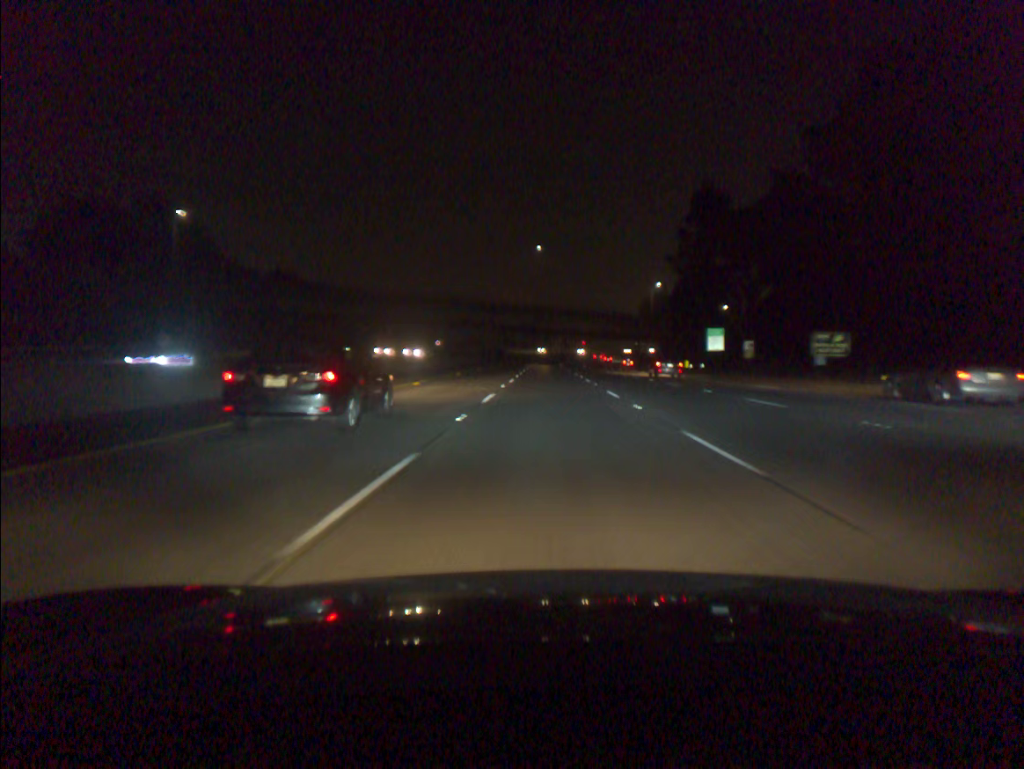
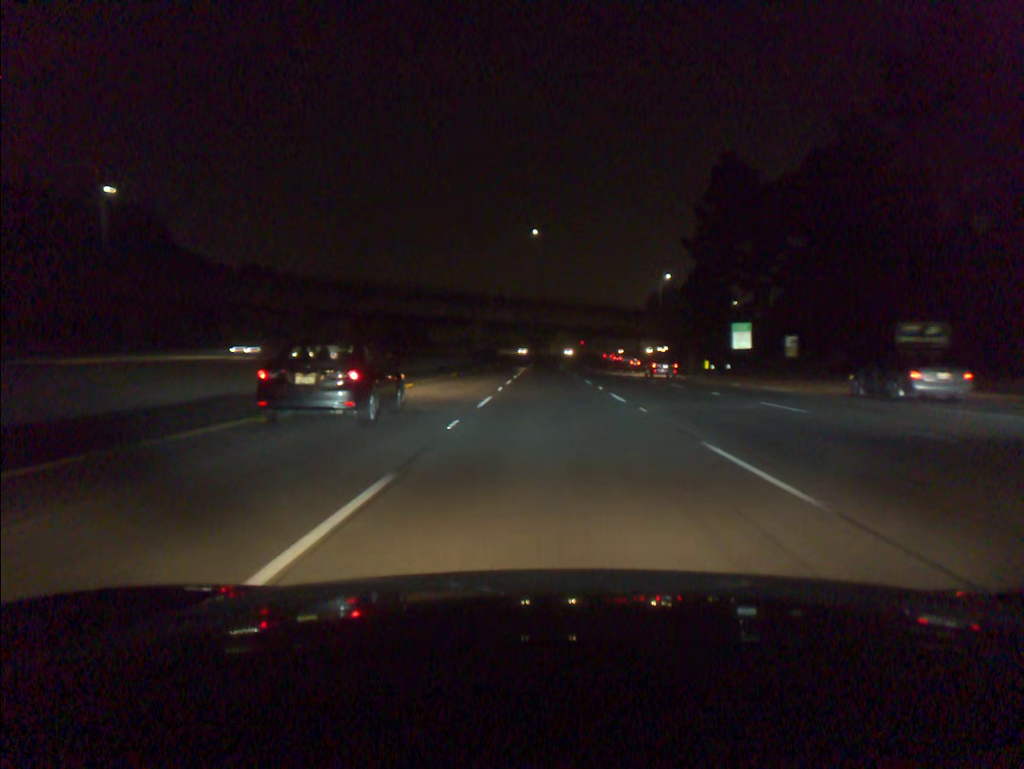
(0.0, +16.2) m; 0°
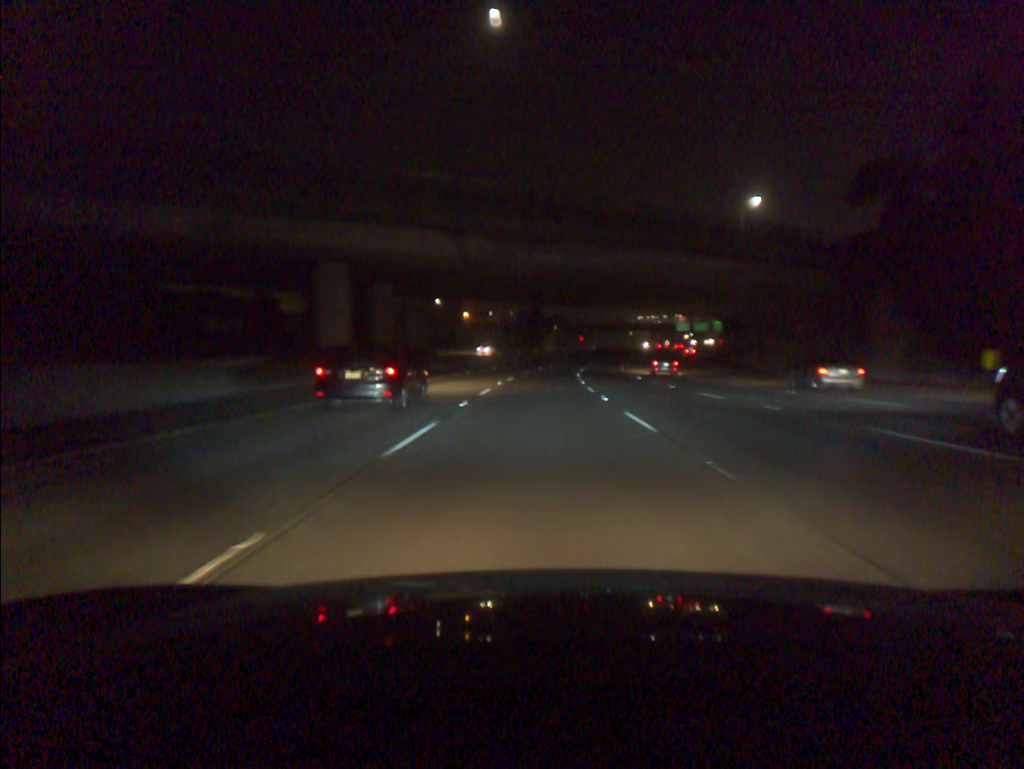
(+0.5, +66.7) m; 0°
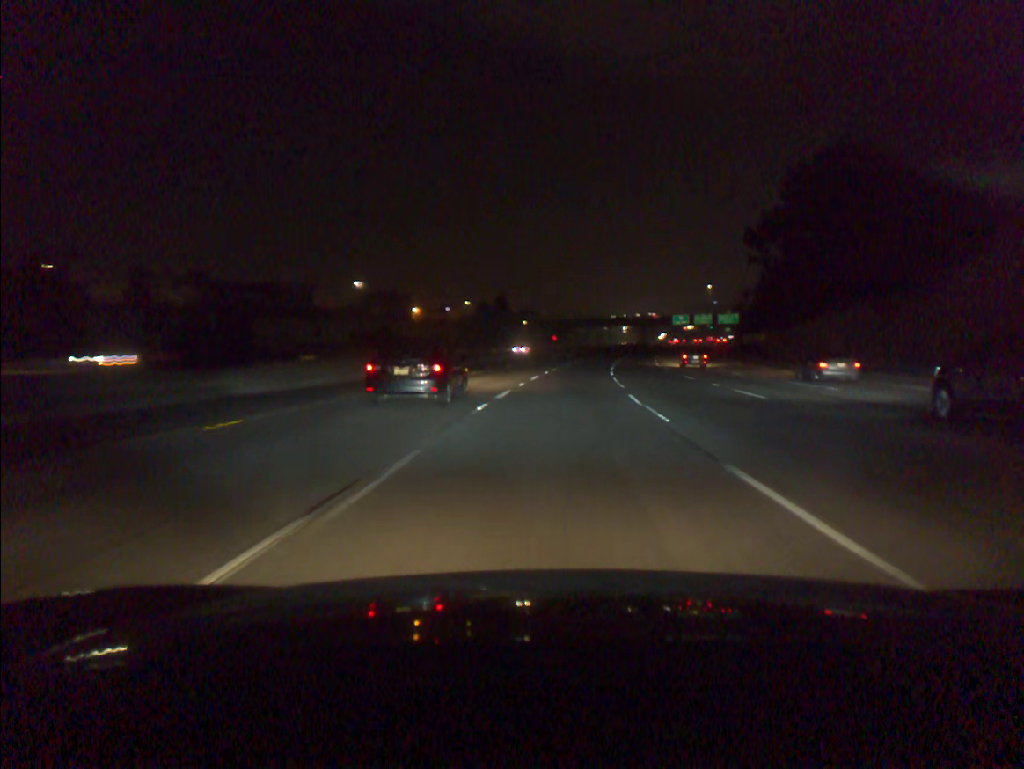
(+0.6, +52.1) m; +2°
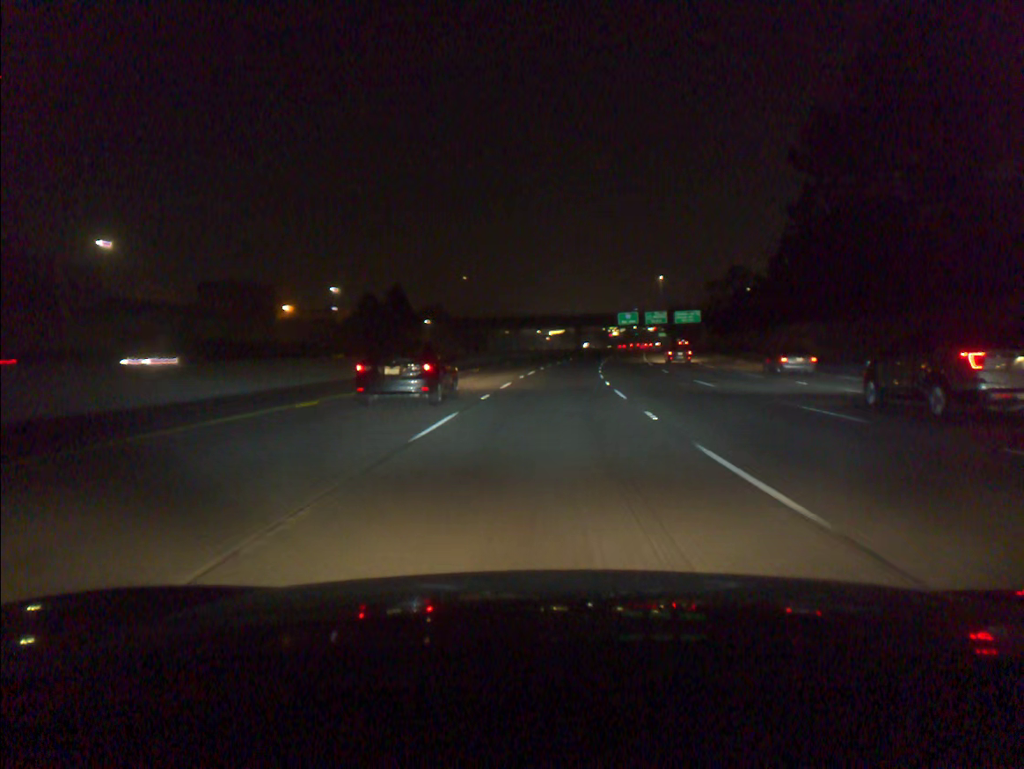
(+2.7, +52.6) m; +6°
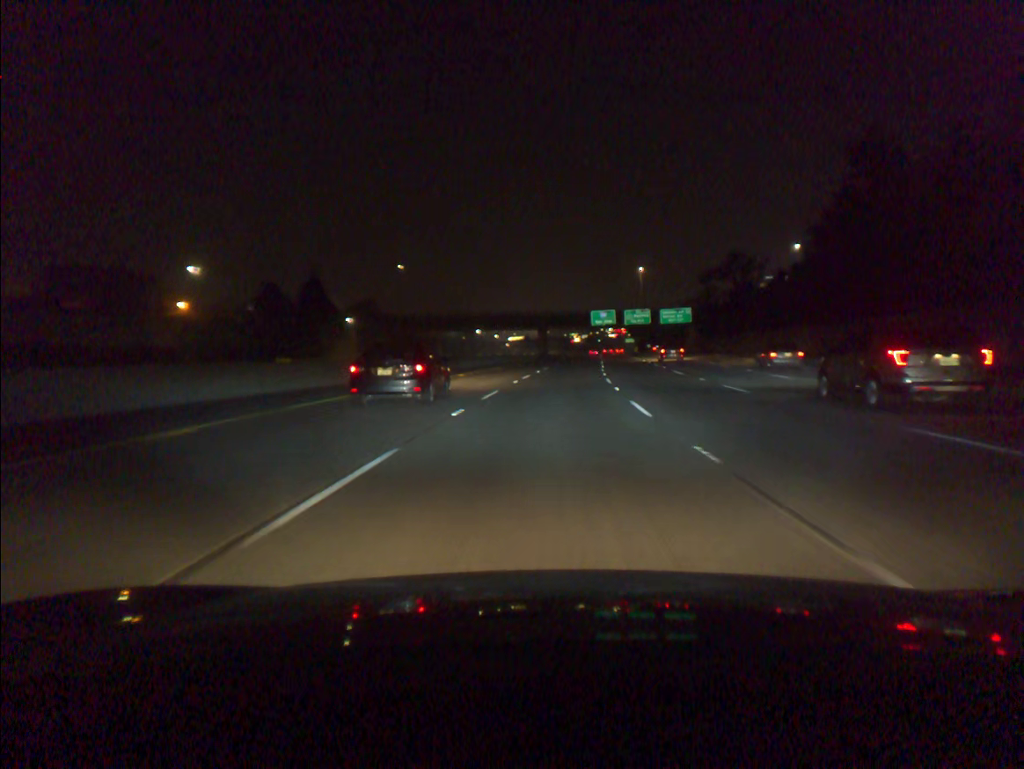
(+0.9, +34.9) m; +3°
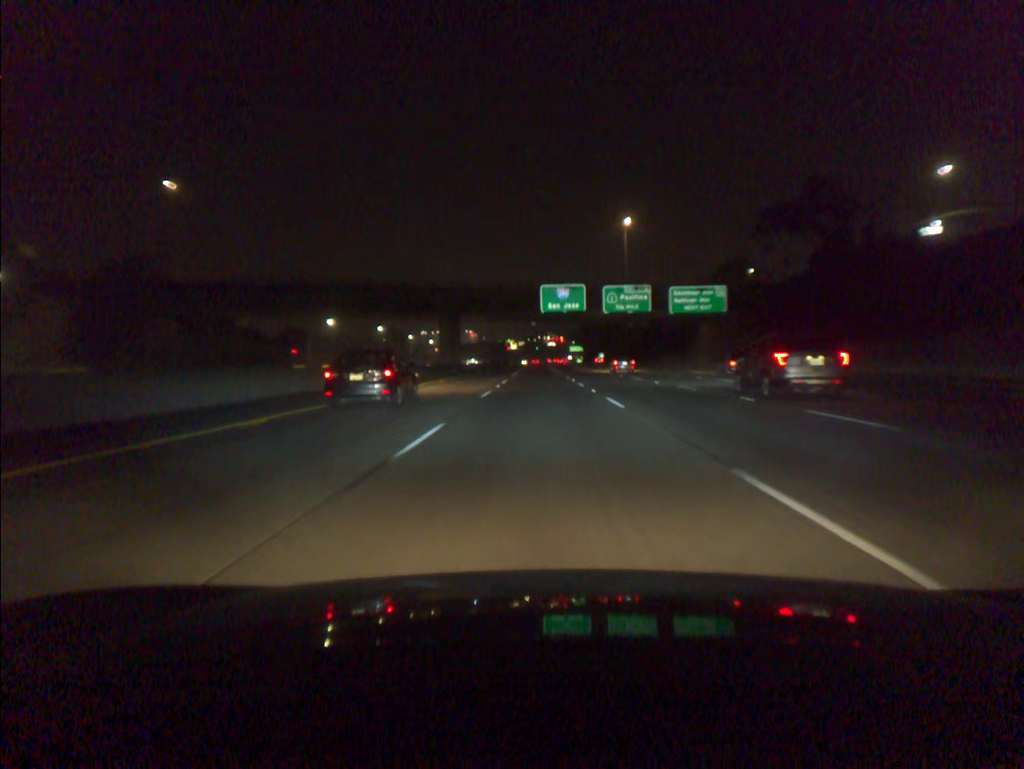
(+3.3, +69.1) m; +5°
